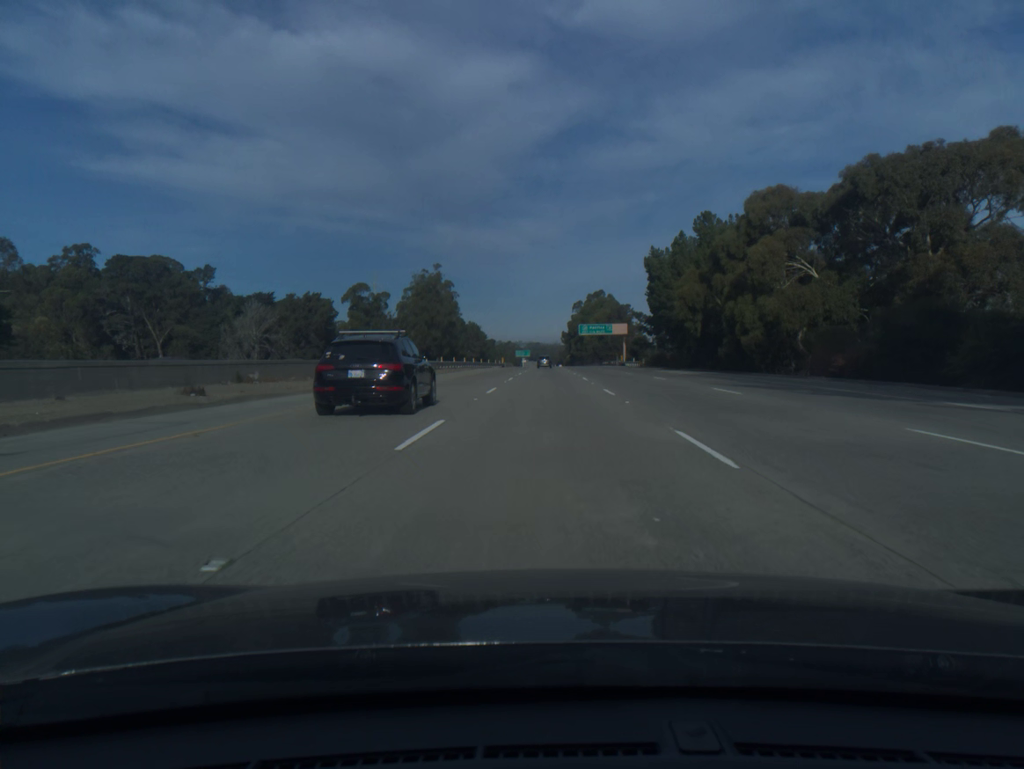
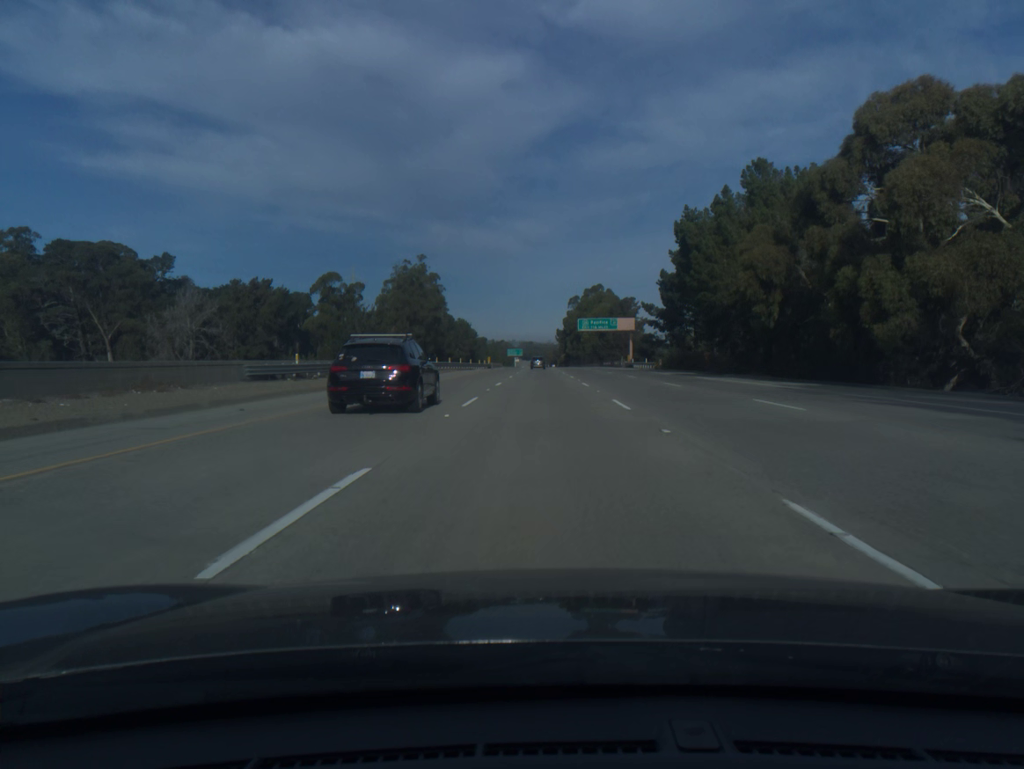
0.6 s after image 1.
(+0.1, +20.5) m; +1°
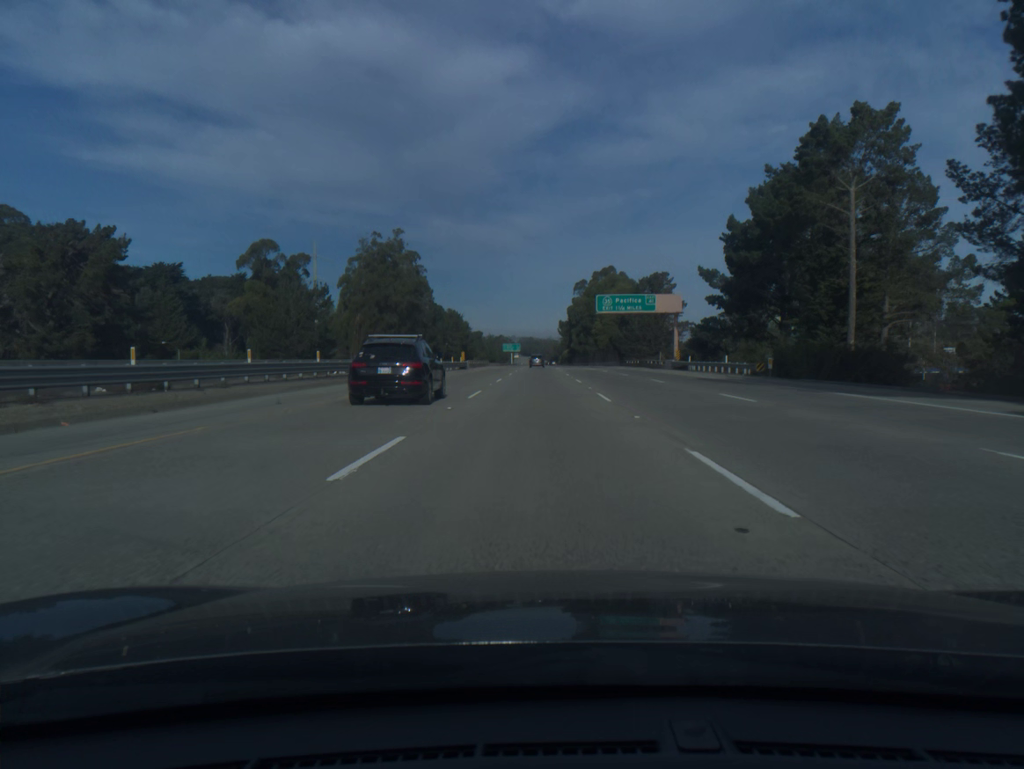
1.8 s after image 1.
(+0.1, +40.9) m; 0°
